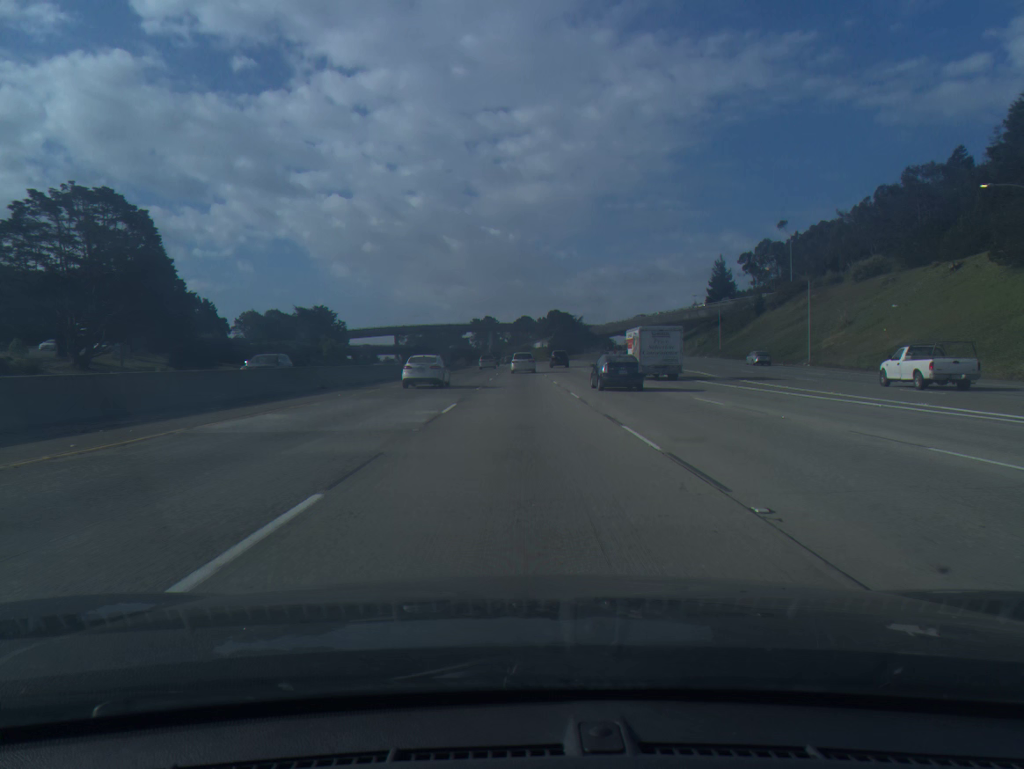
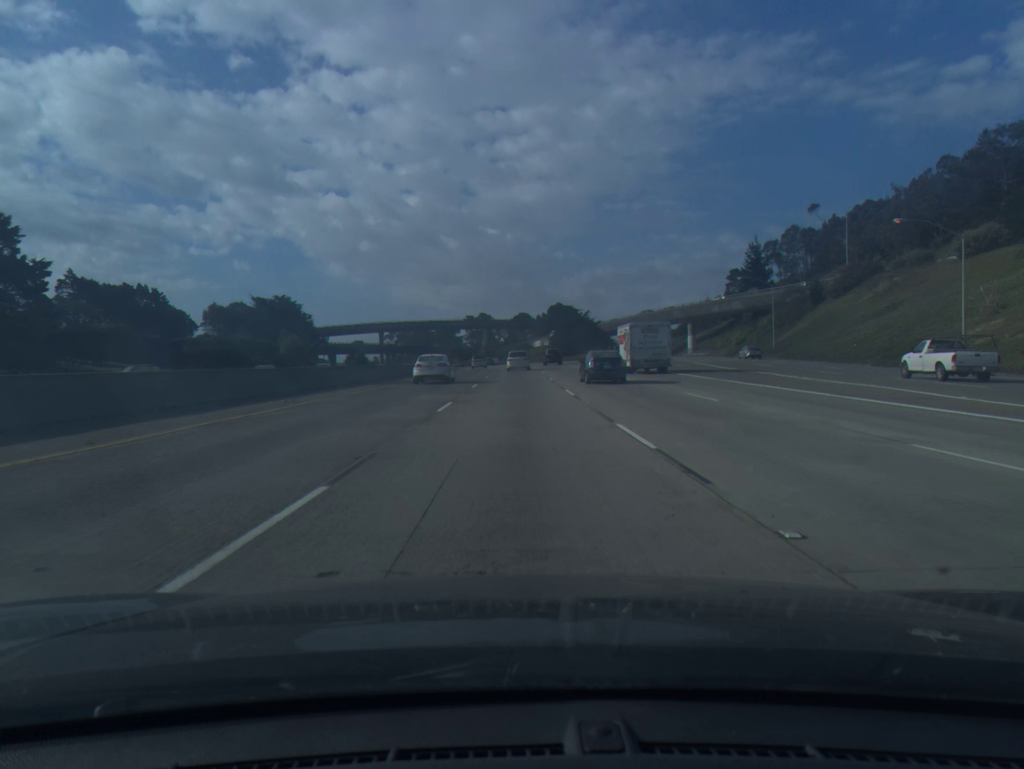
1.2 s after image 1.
(+0.1, +29.1) m; 0°
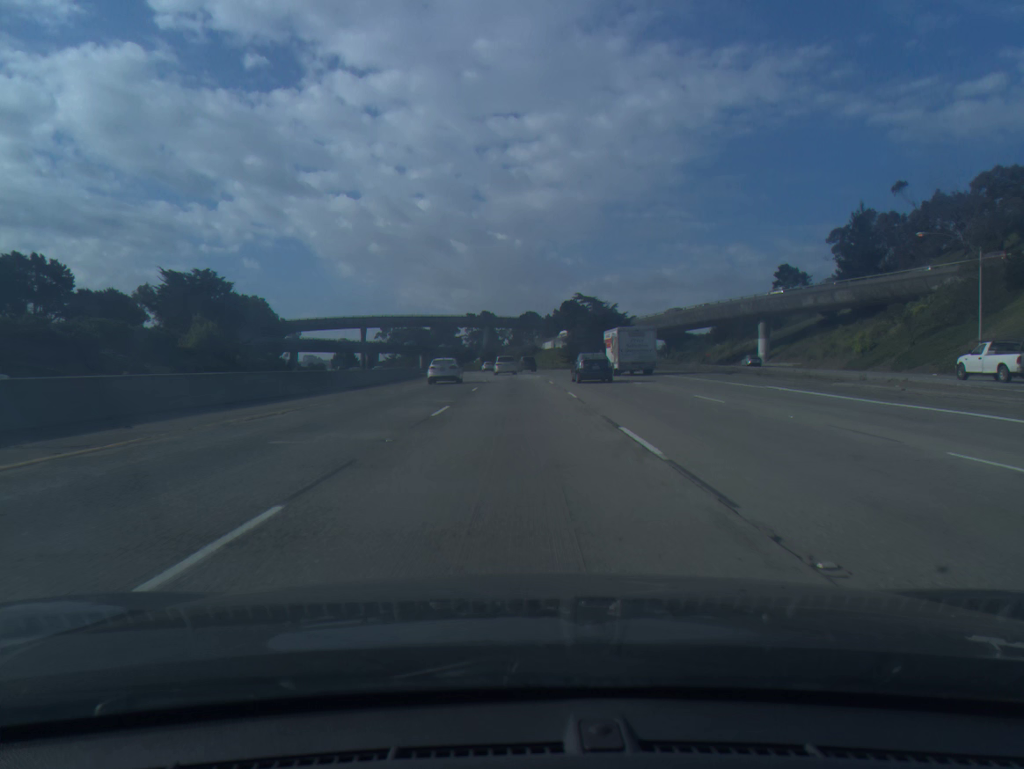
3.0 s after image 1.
(-0.1, +44.7) m; 0°
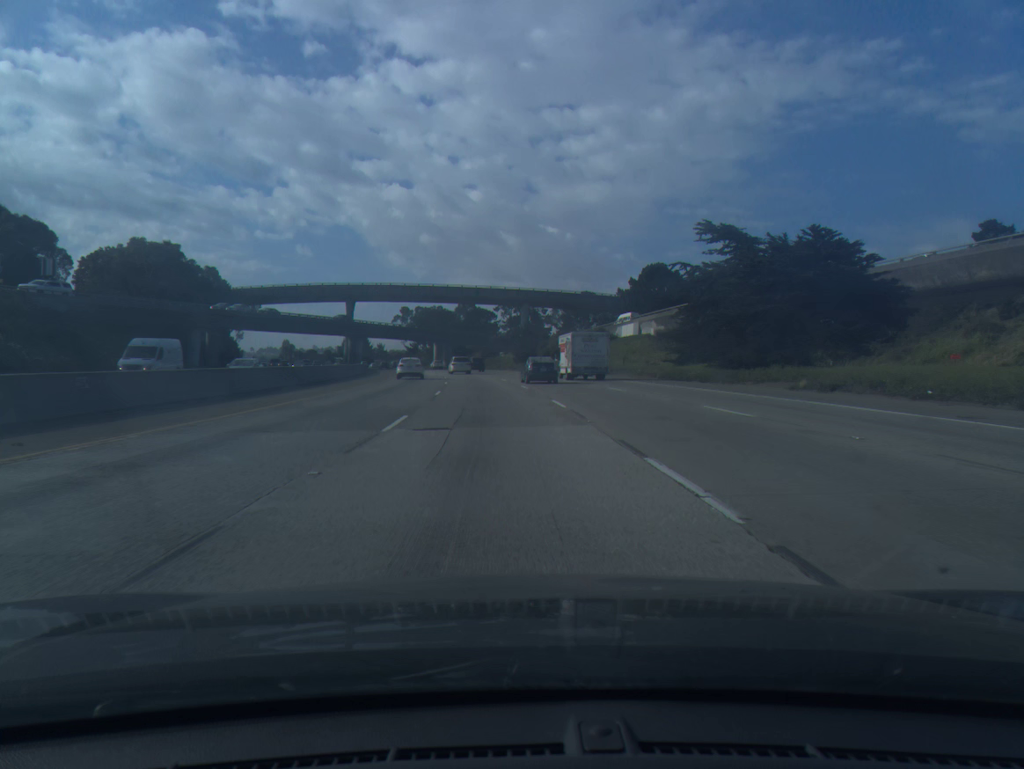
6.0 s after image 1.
(-1.3, +76.9) m; -3°
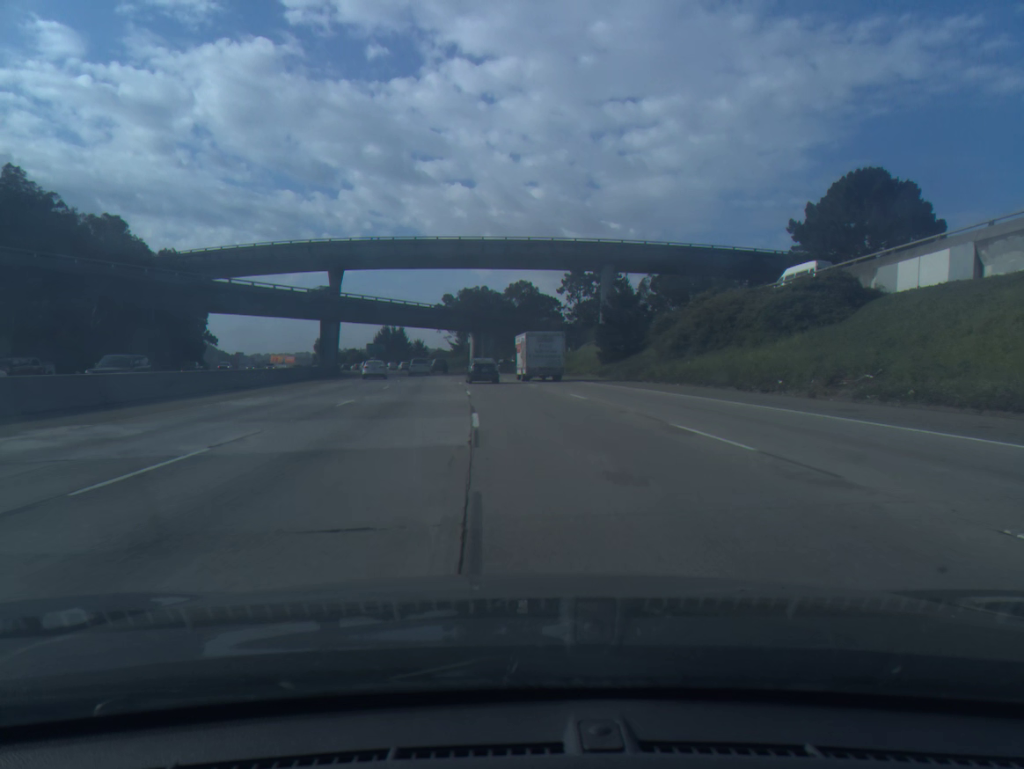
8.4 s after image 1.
(-2.2, +64.4) m; -4°
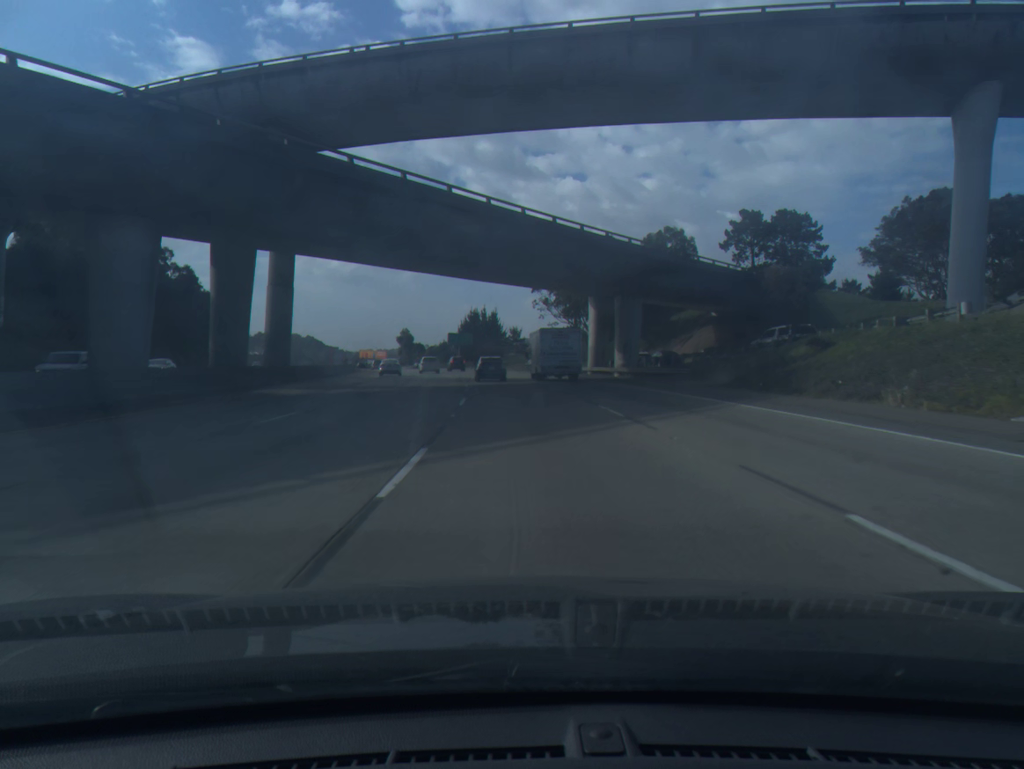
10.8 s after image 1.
(-4.8, +65.7) m; -8°
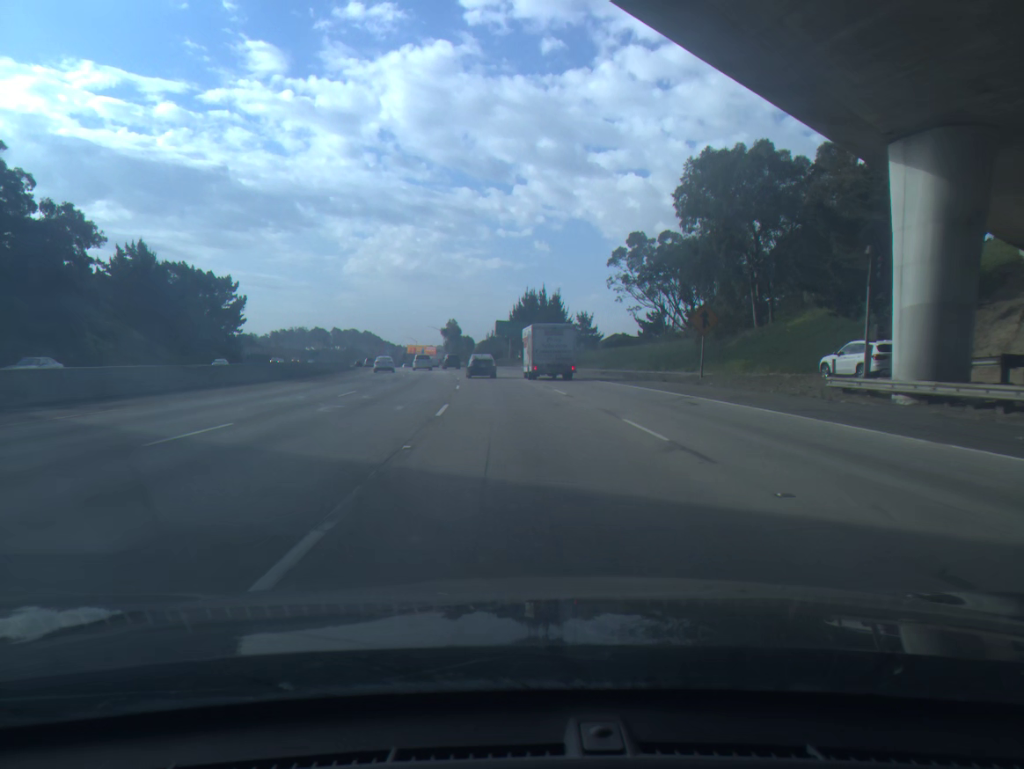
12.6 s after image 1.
(-1.9, +48.9) m; -4°
